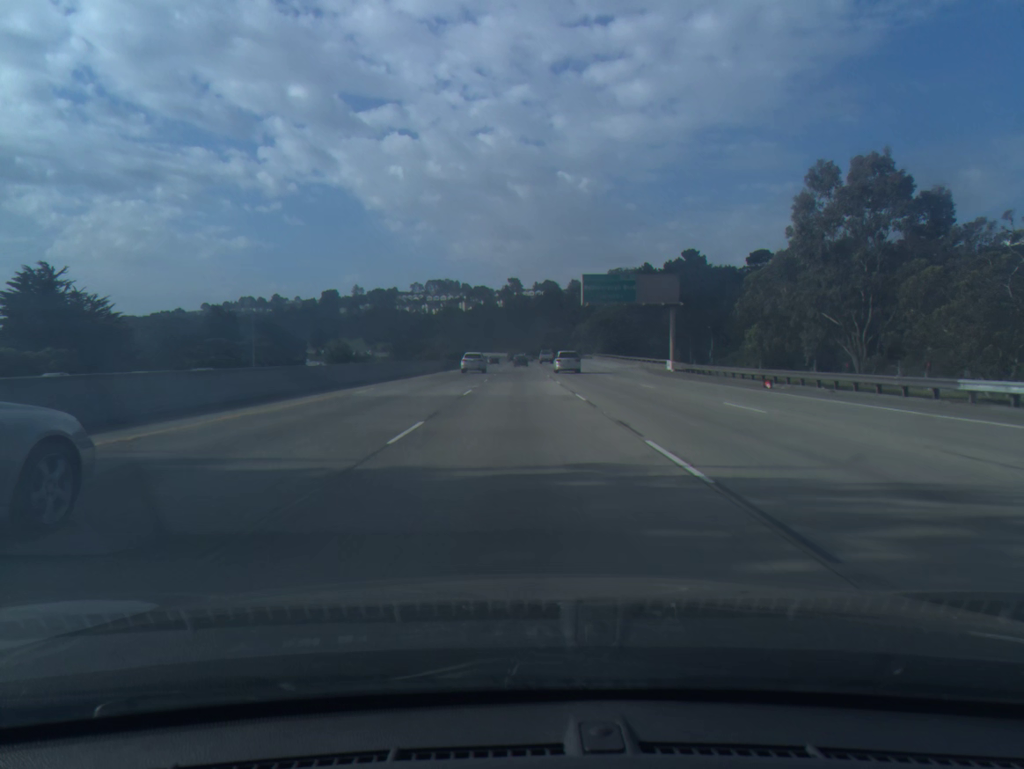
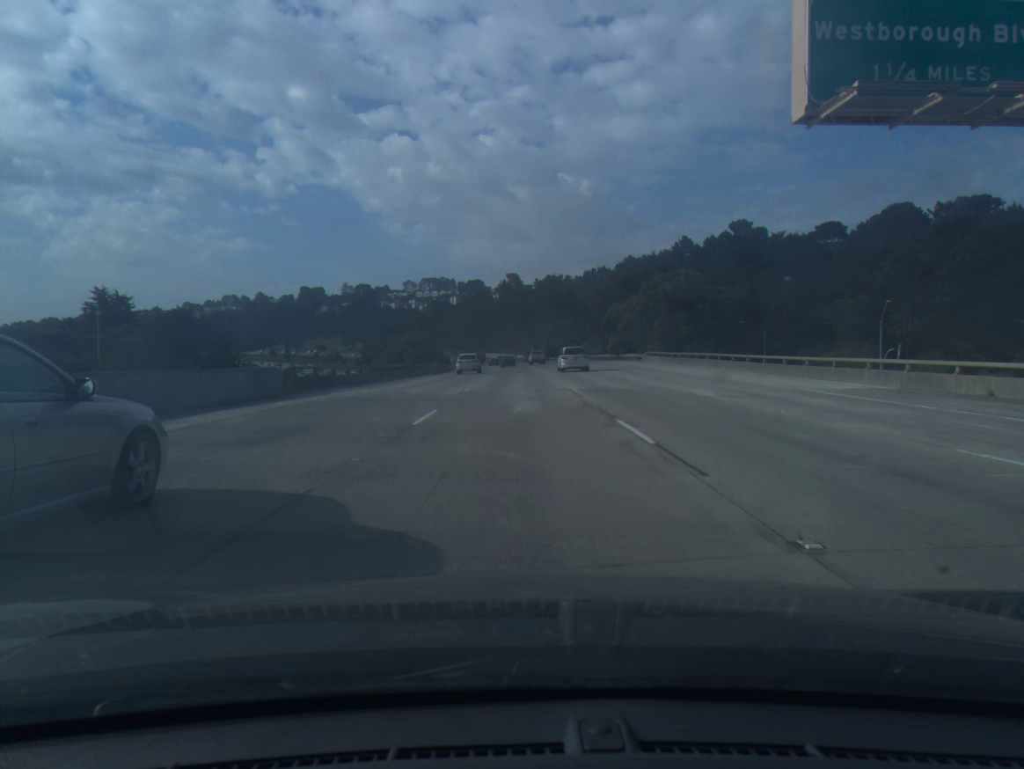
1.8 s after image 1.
(+0.1, +55.3) m; 0°
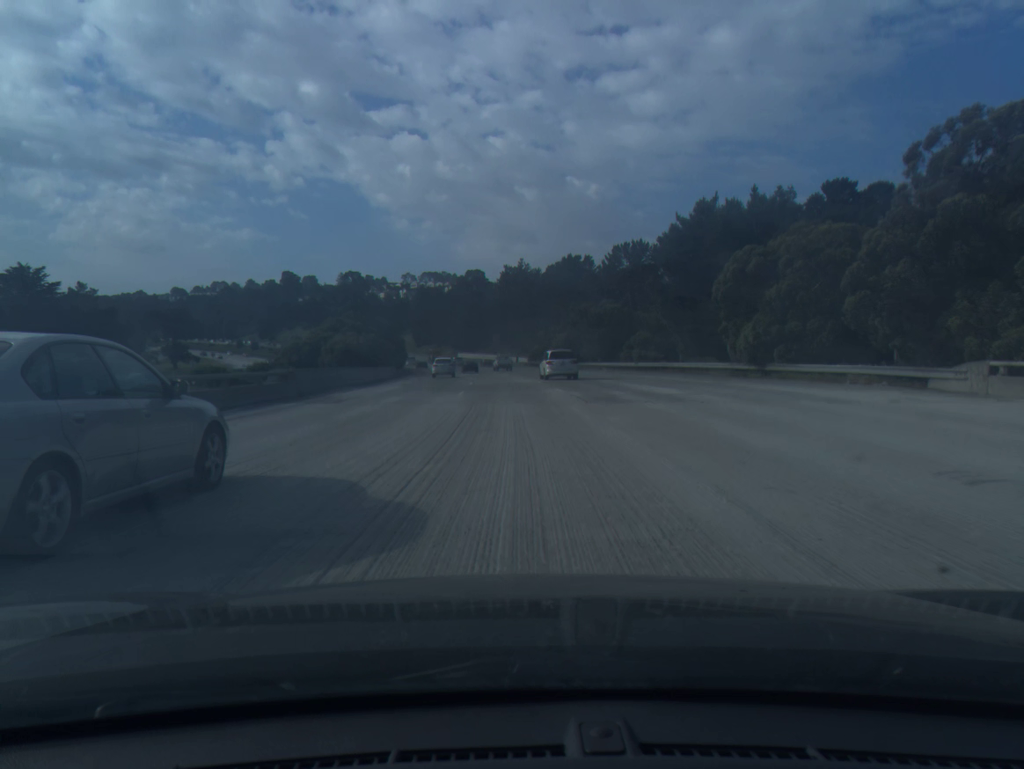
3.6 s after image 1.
(0.0, +55.2) m; 0°
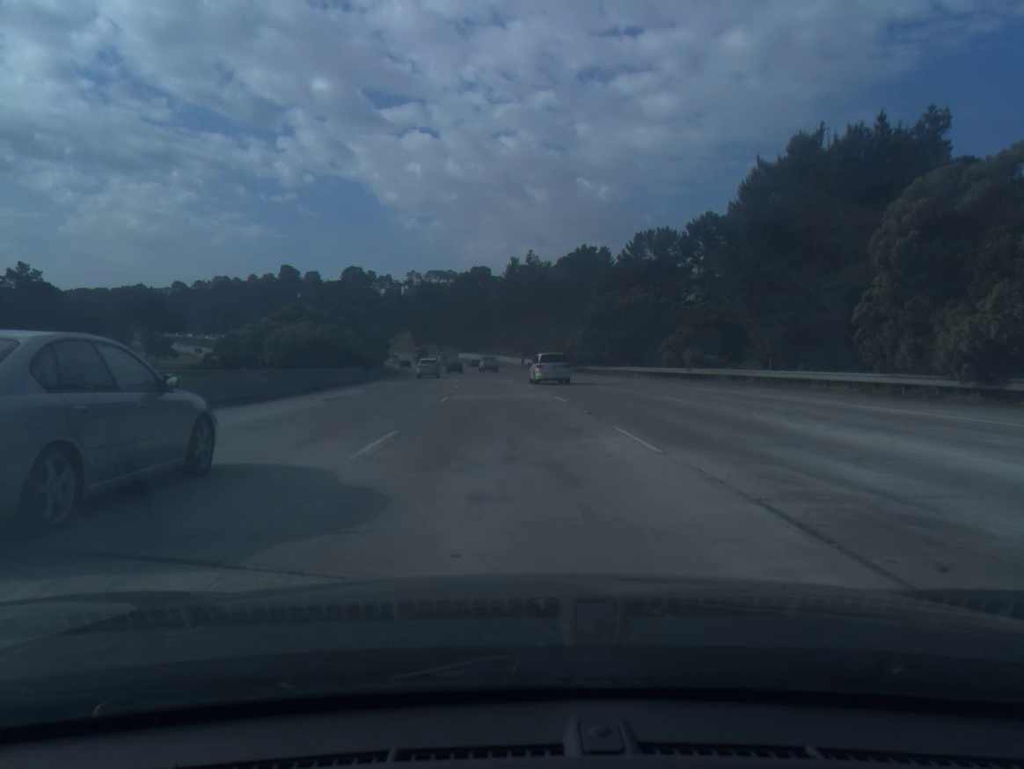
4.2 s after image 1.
(-0.1, +18.3) m; 0°
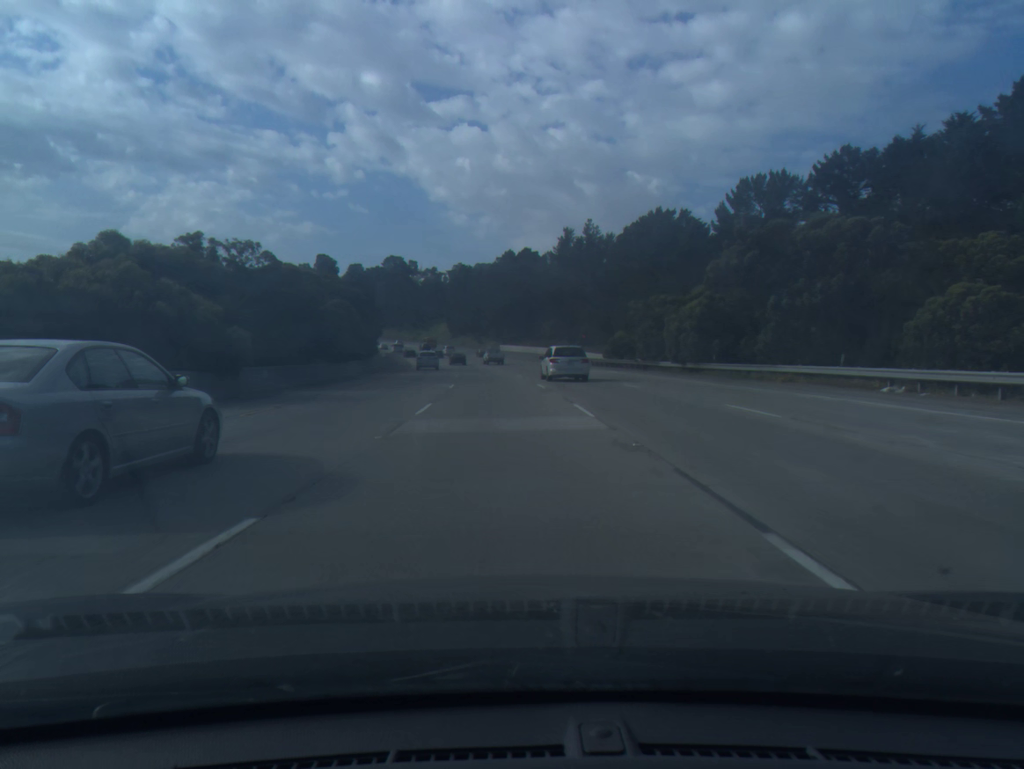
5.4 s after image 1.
(-0.8, +36.7) m; -3°
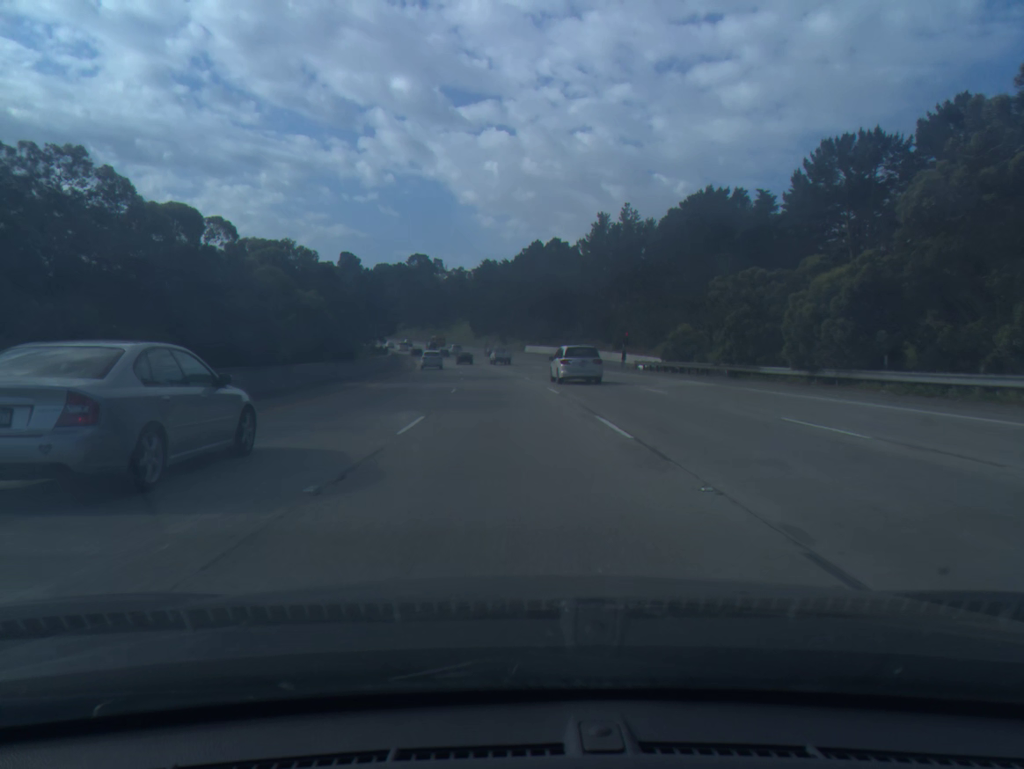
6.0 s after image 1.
(-0.3, +18.3) m; -2°
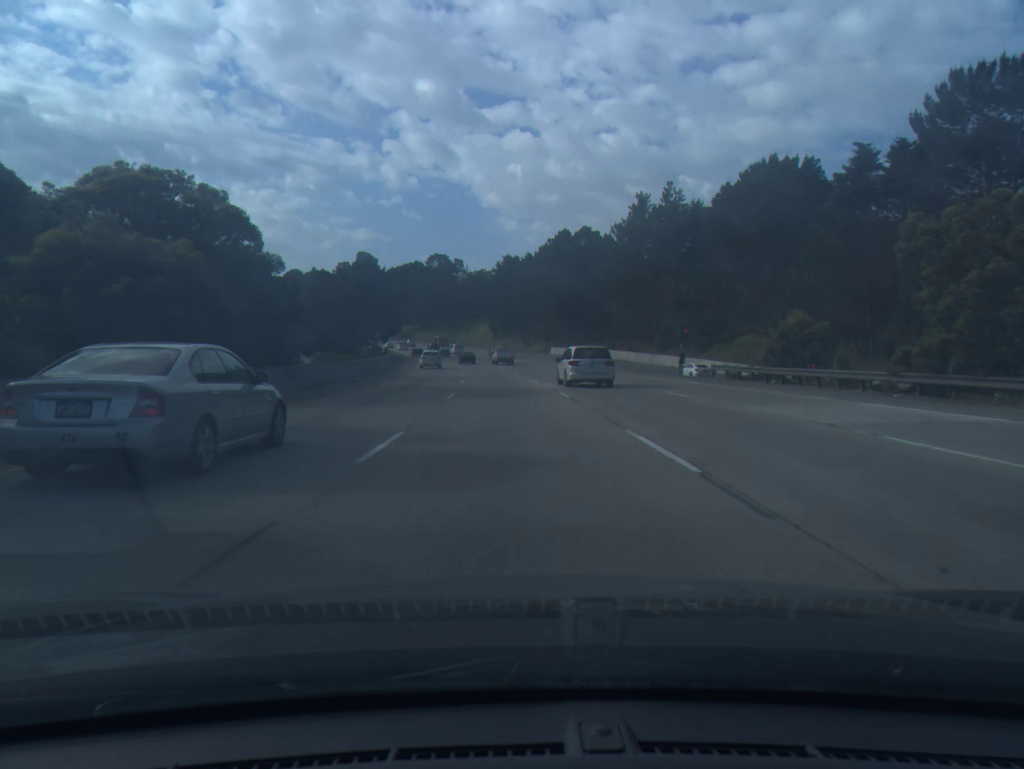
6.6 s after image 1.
(-0.3, +18.3) m; -2°
